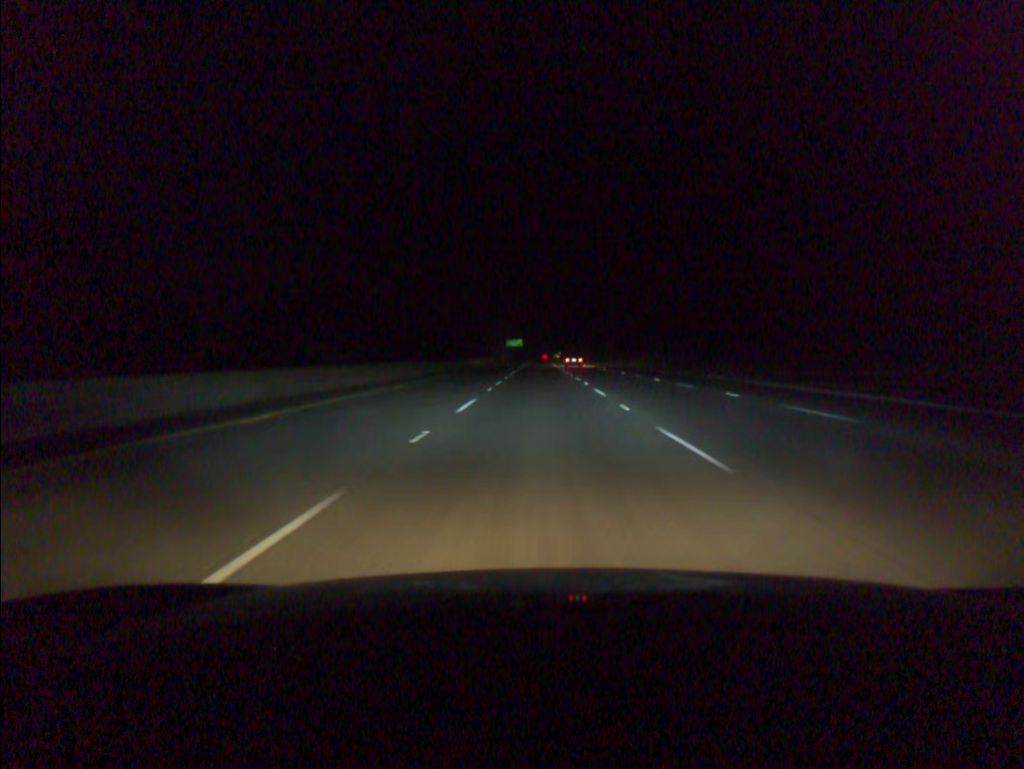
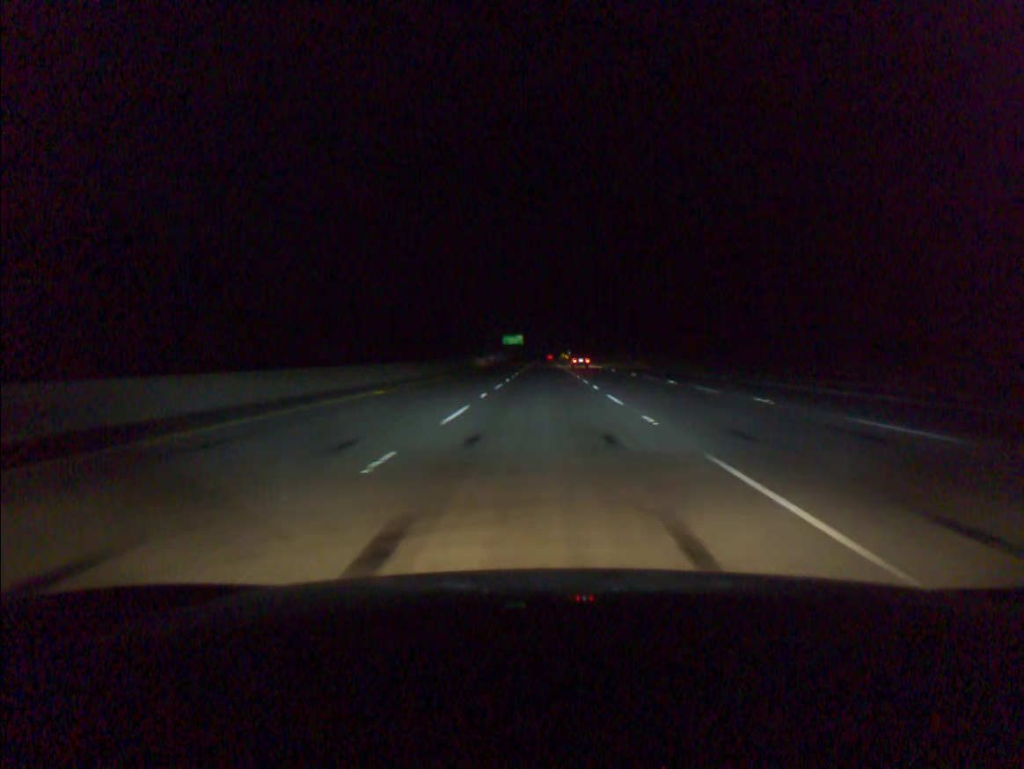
(-0.2, +76.3) m; 0°
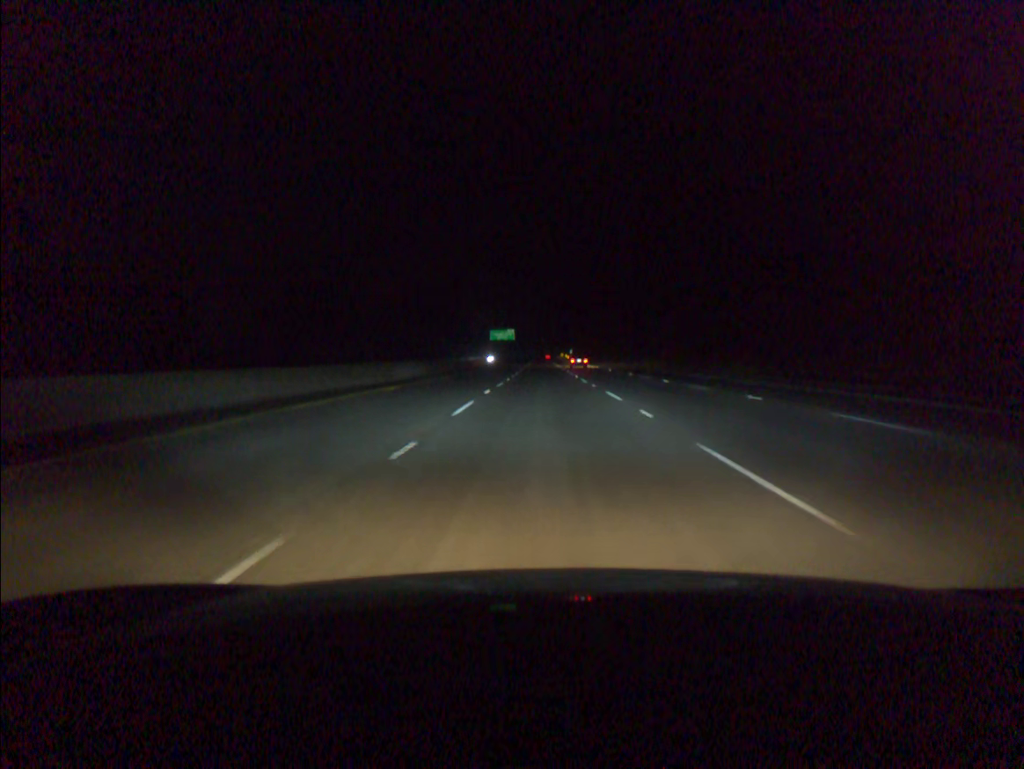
(+0.1, +57.3) m; 0°
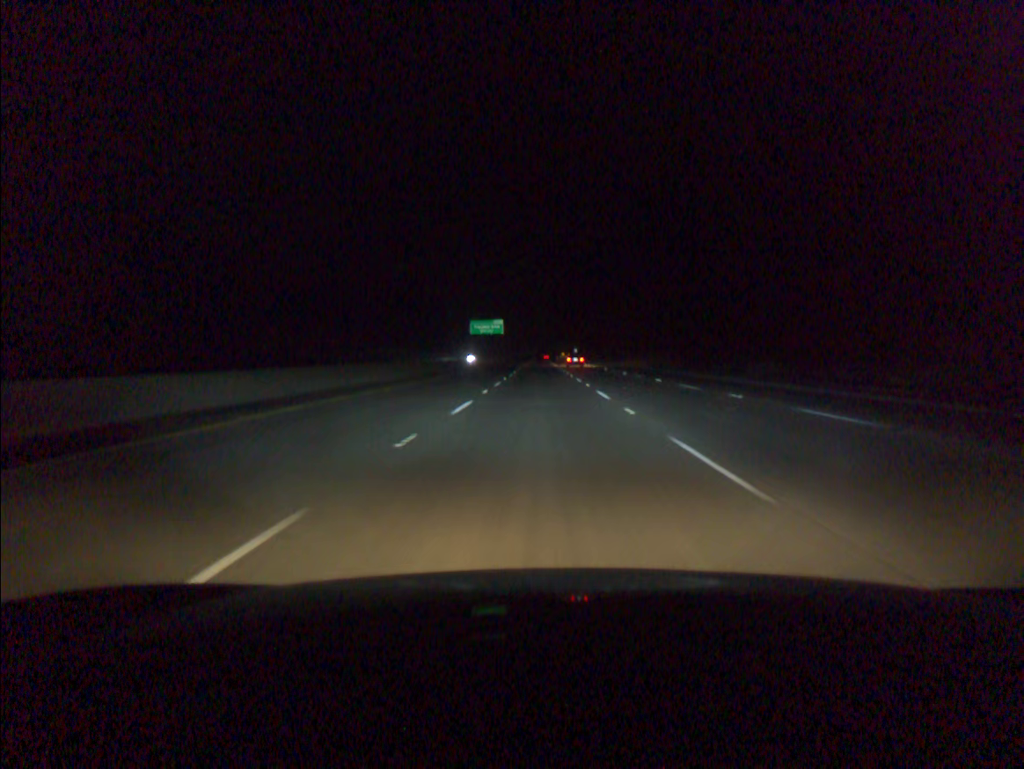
(+0.1, +57.2) m; 0°
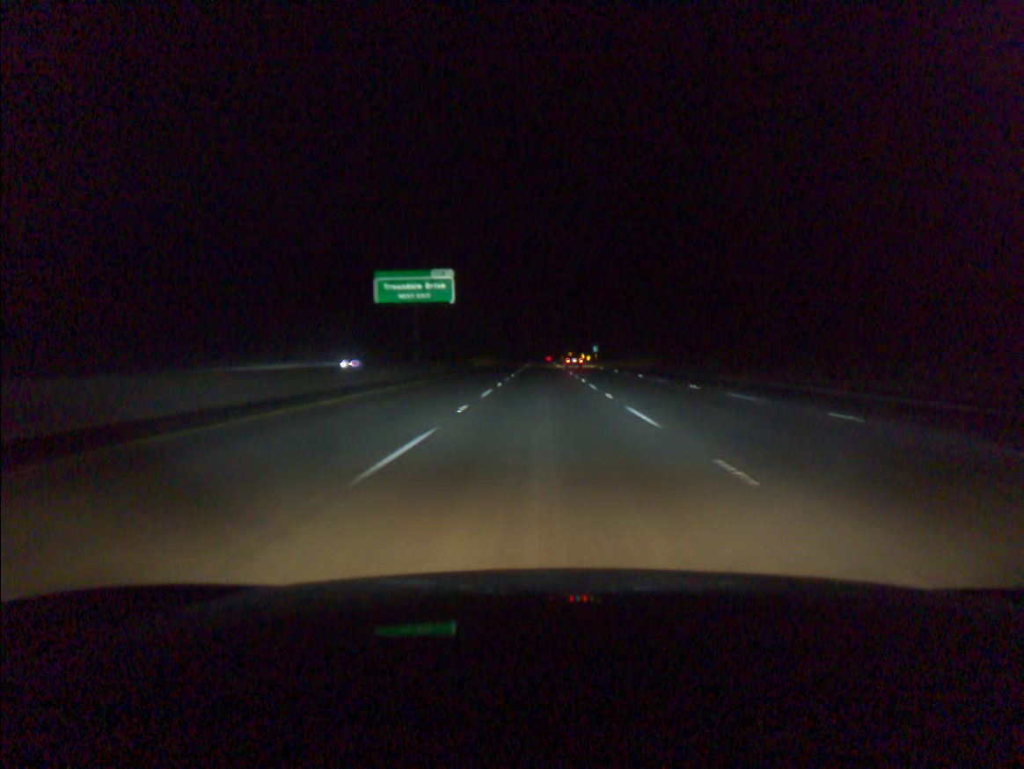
(-0.4, +95.3) m; 0°
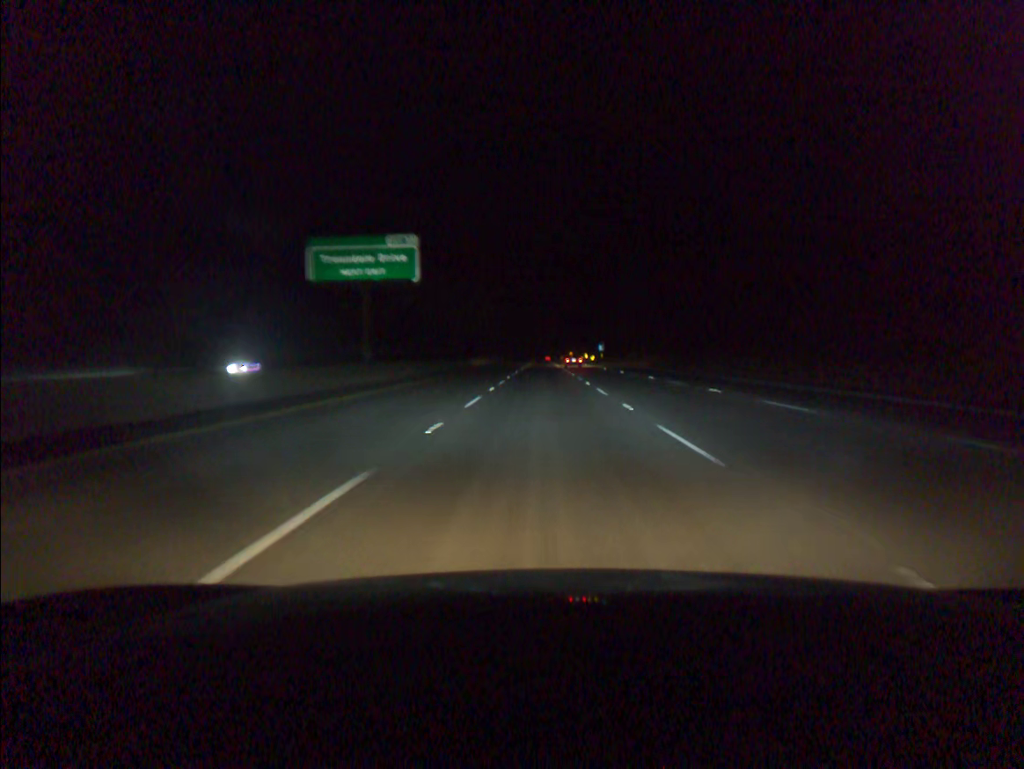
(0.0, +19.1) m; 0°
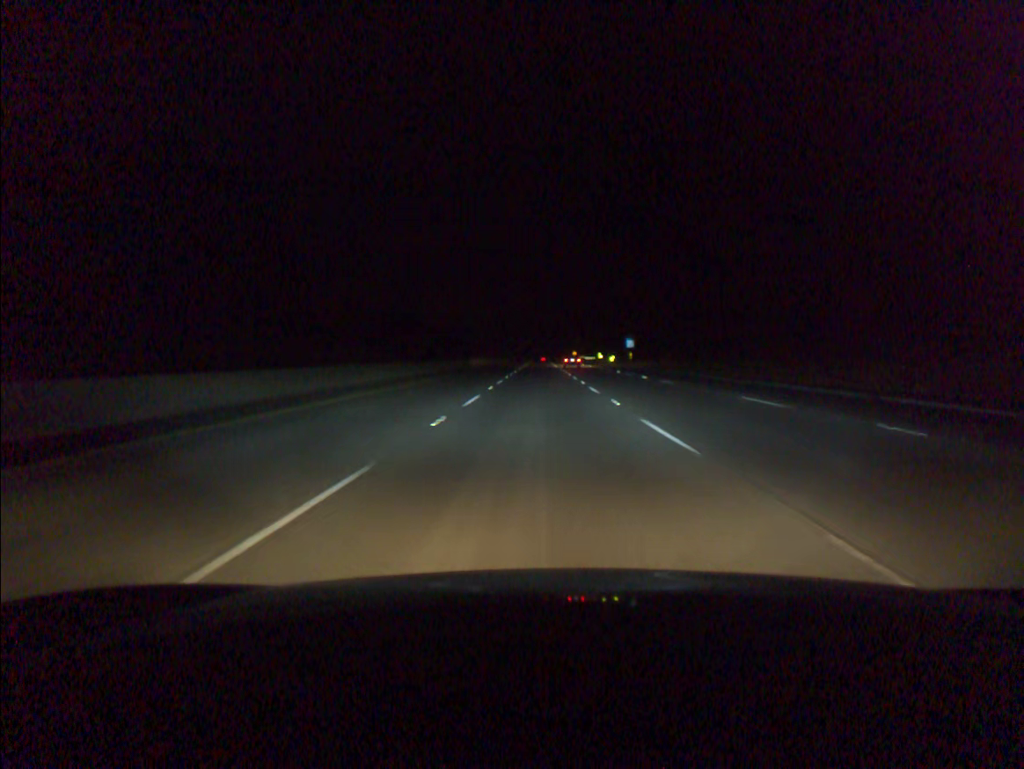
(+0.1, +57.3) m; 0°
